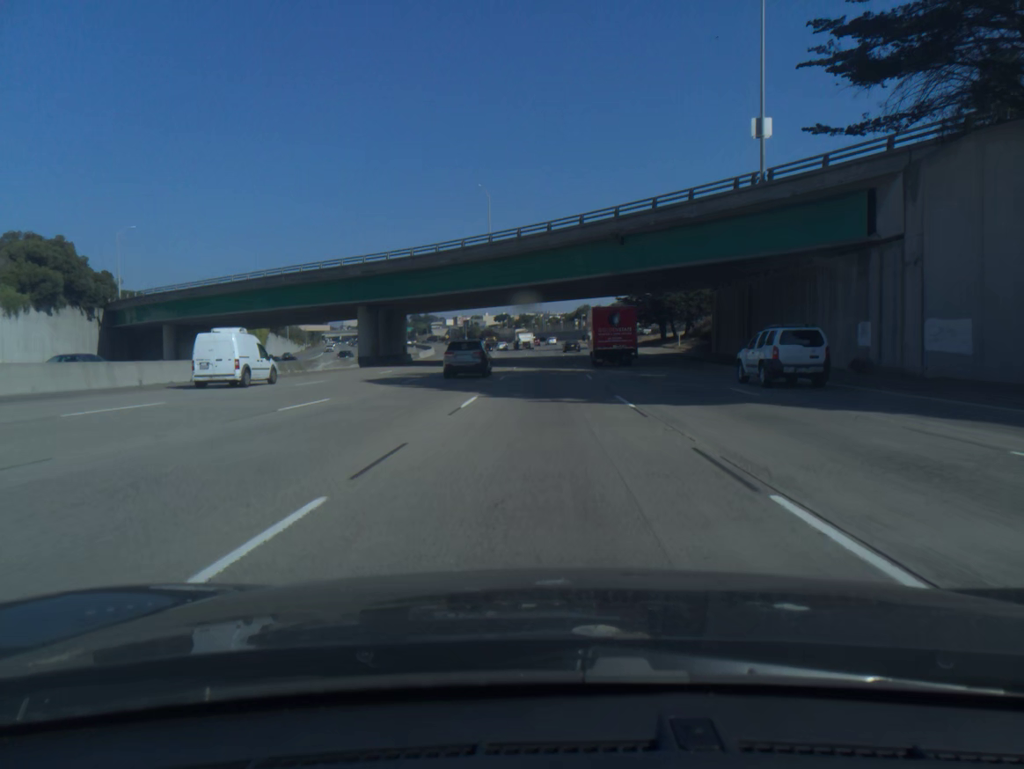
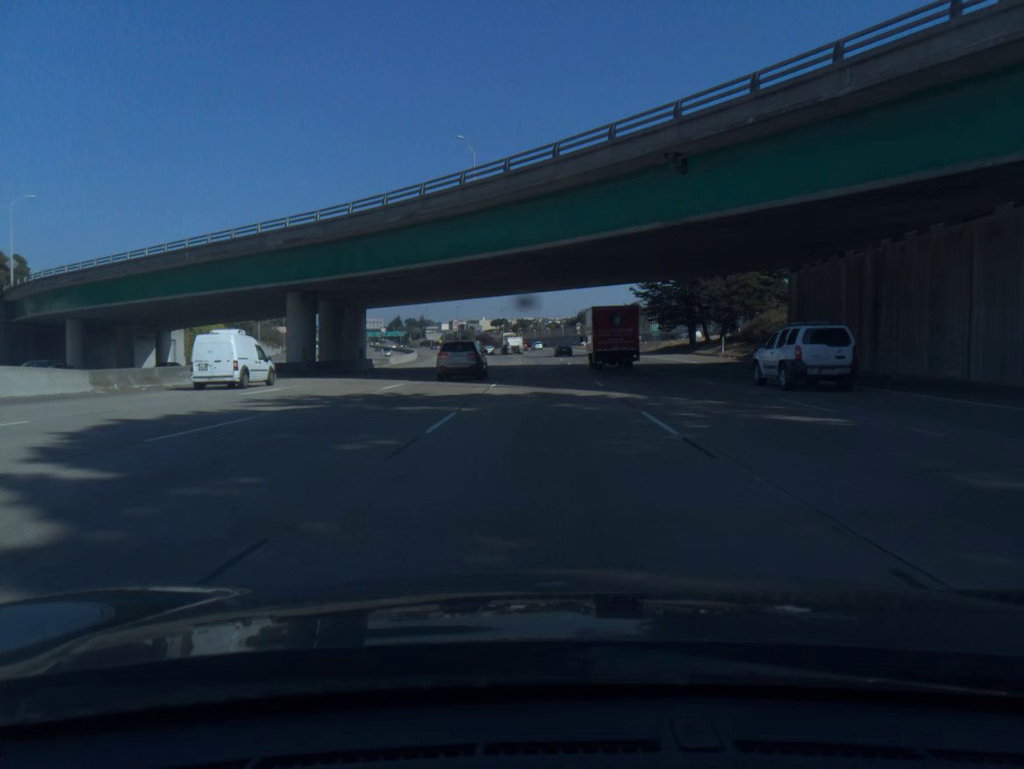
(0.0, +19.6) m; 0°
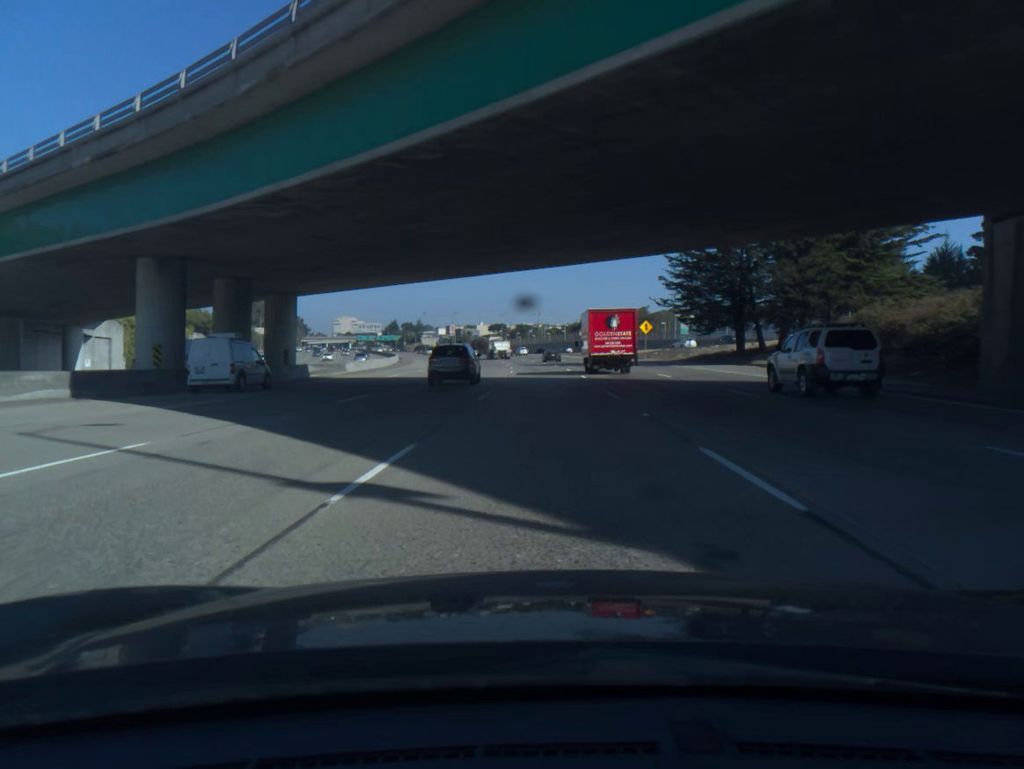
(0.0, +19.6) m; 0°
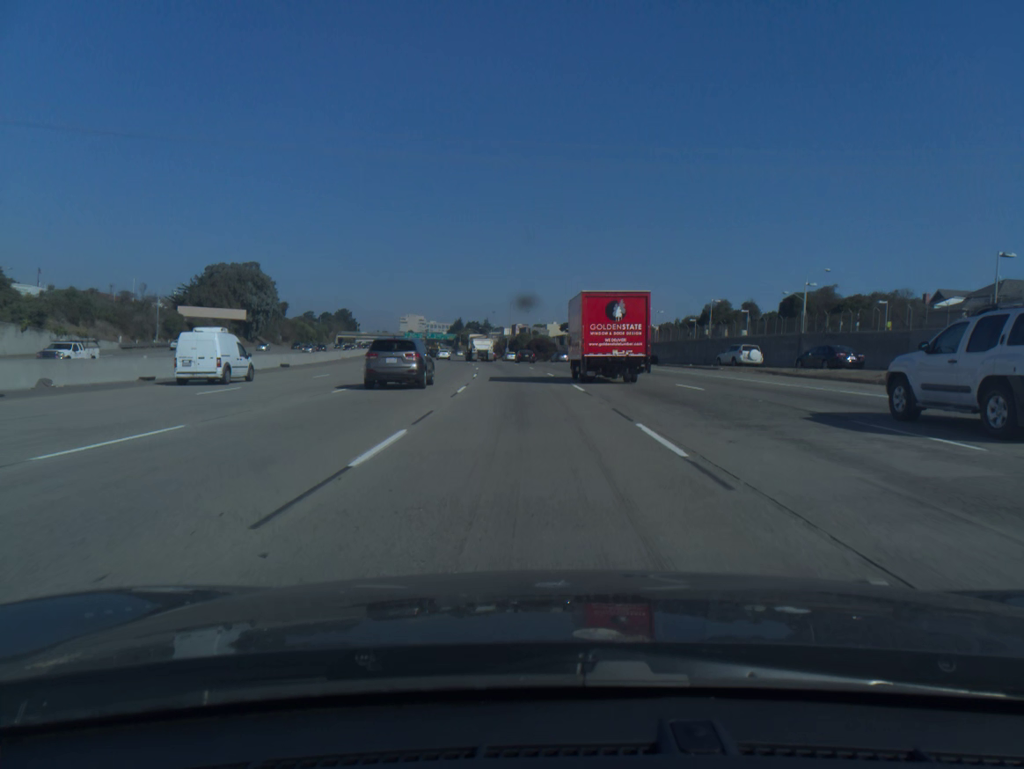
(-2.8, +97.2) m; -5°
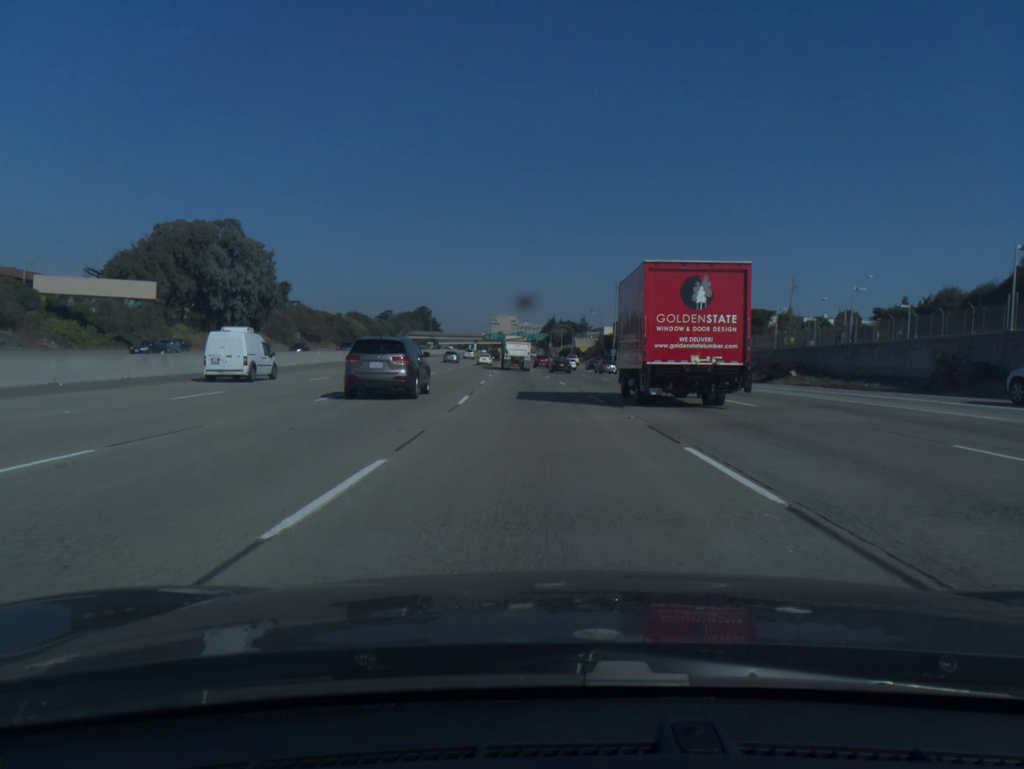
(-4.9, +74.6) m; -7°
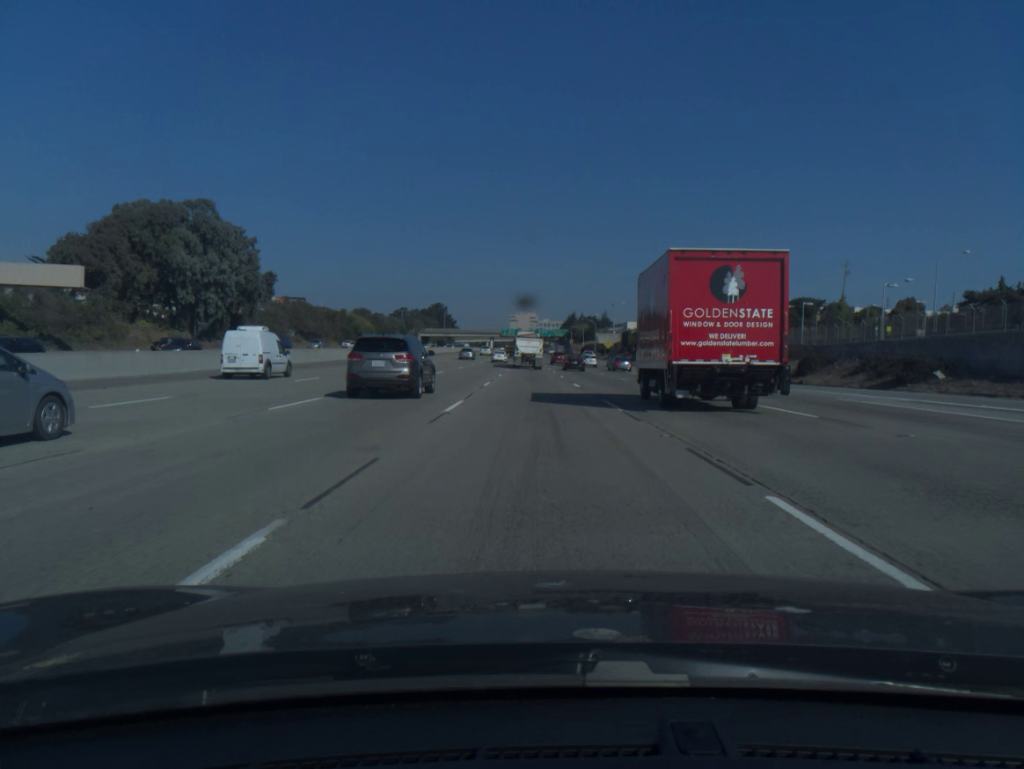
(-0.2, +17.9) m; -1°
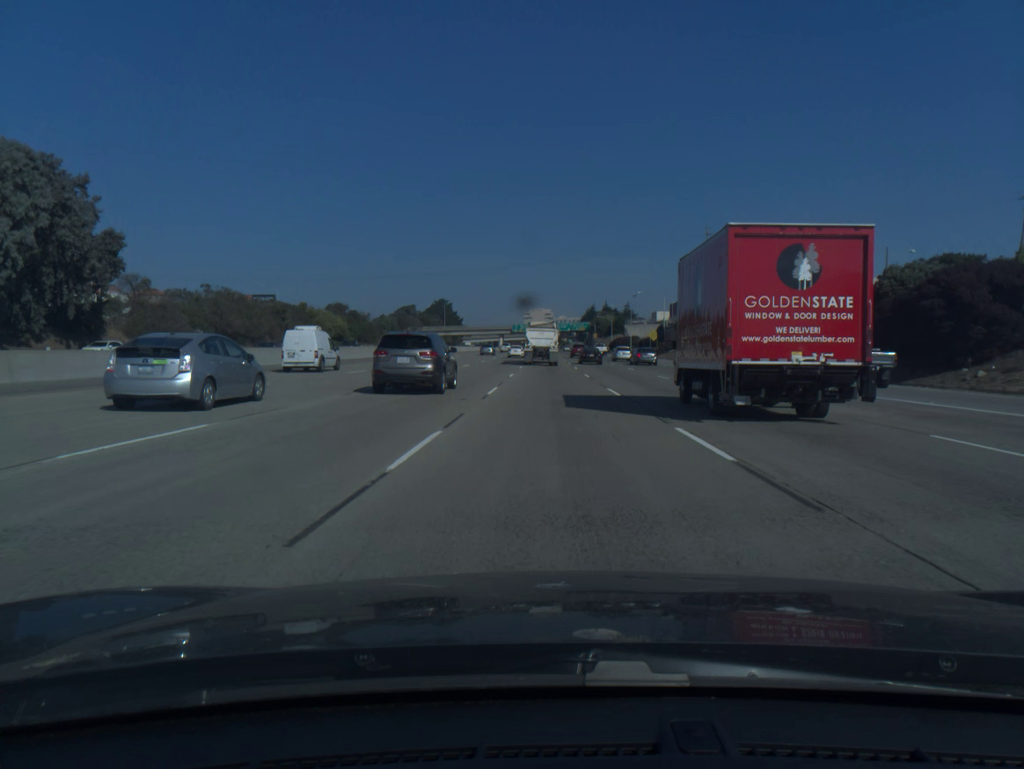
(-1.0, +51.5) m; -1°
